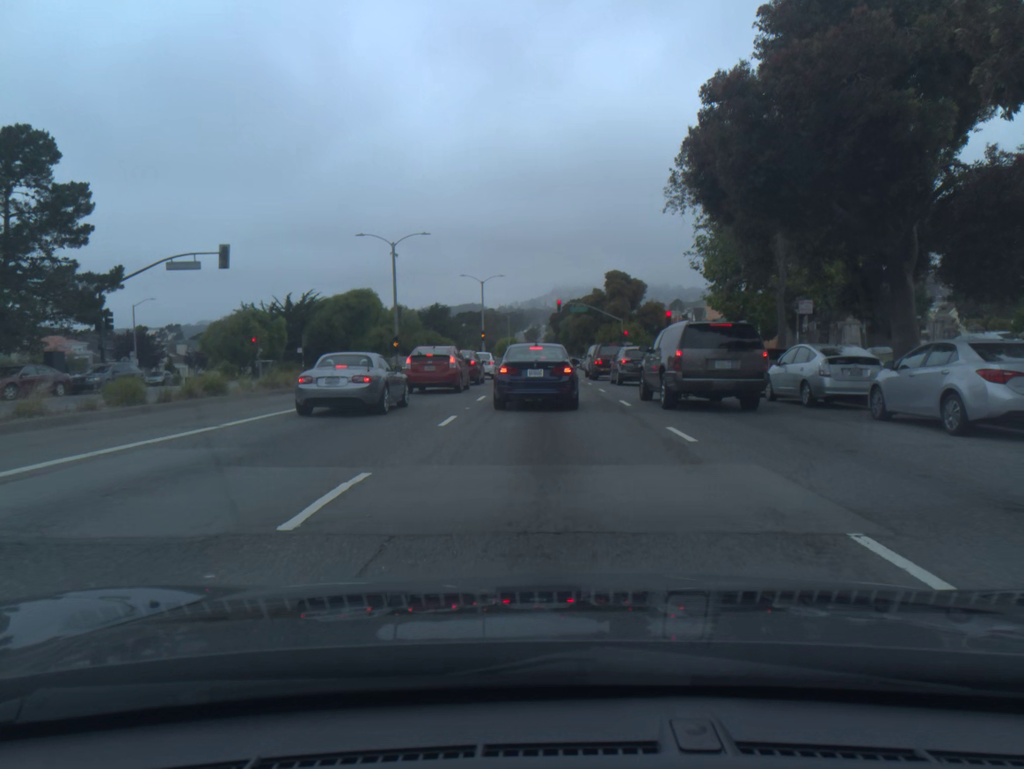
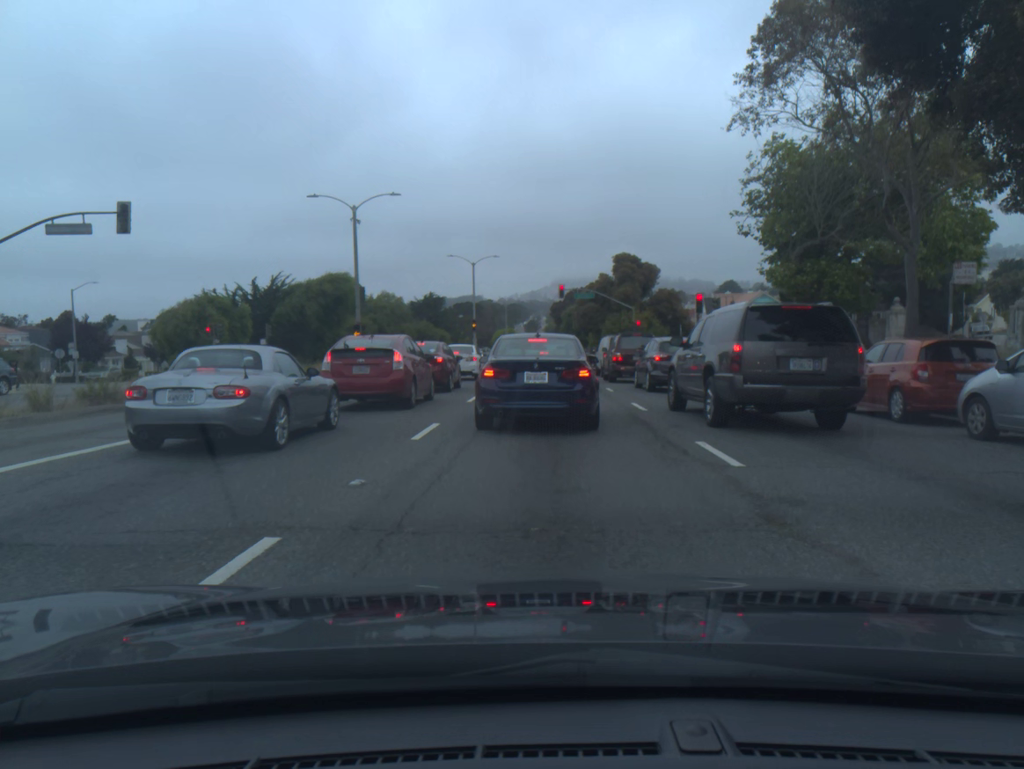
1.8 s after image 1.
(0.0, +10.1) m; 0°
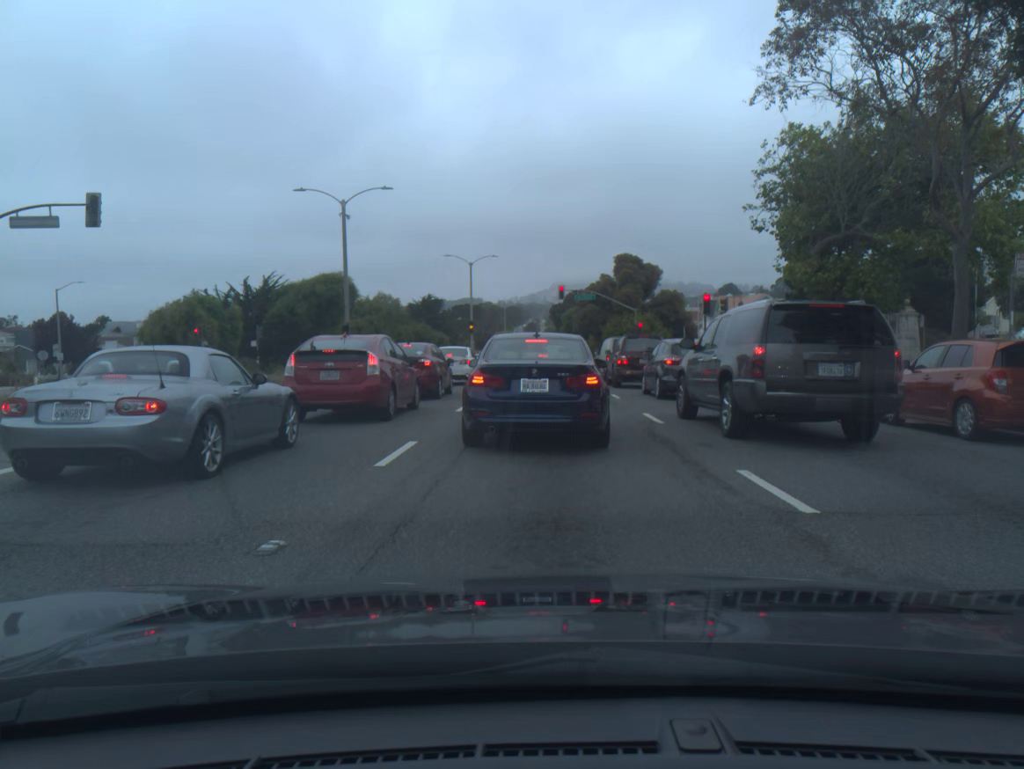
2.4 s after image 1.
(0.0, +2.2) m; 0°
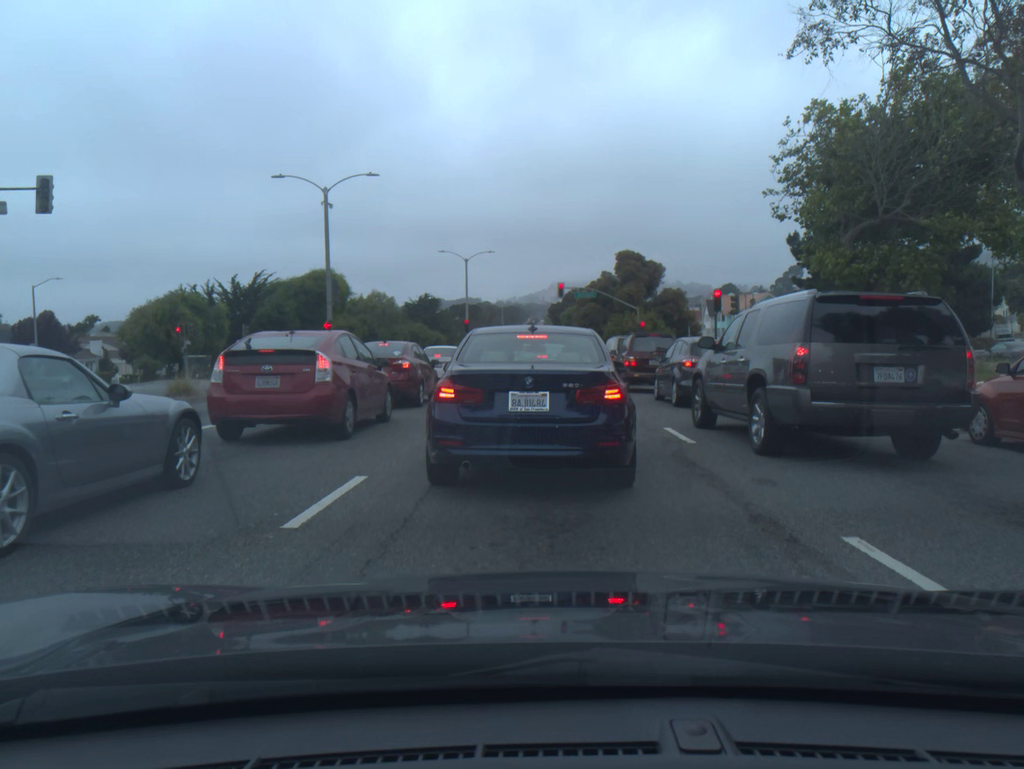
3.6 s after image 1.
(0.0, +2.9) m; 0°
